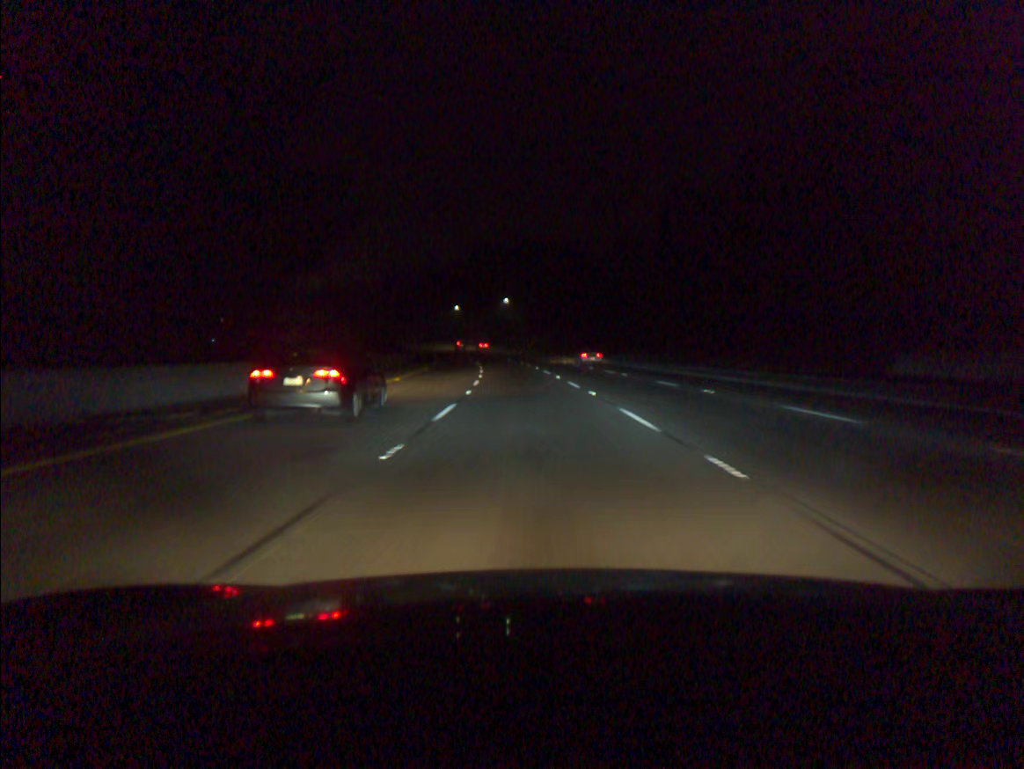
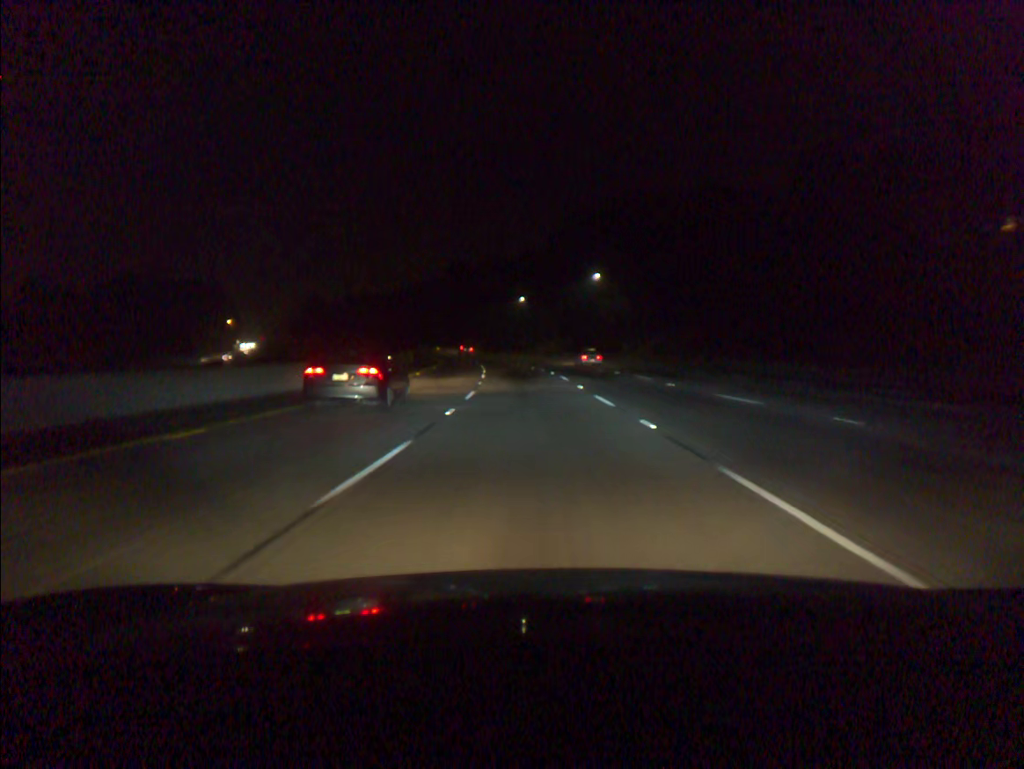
(-3.5, +66.4) m; -6°
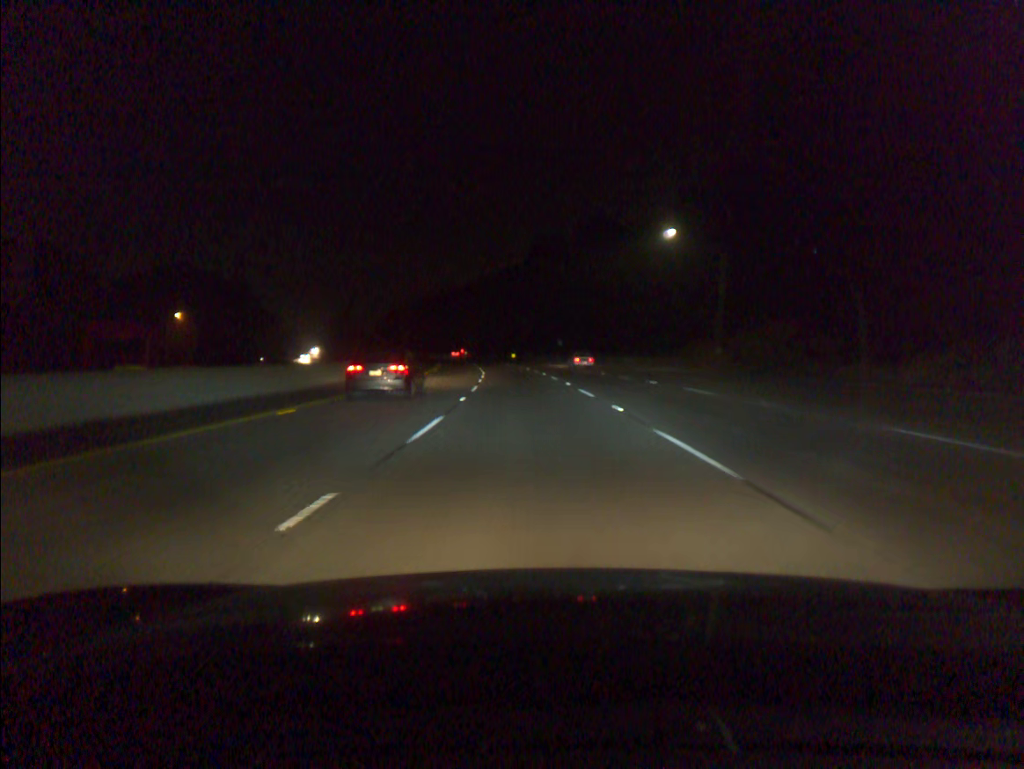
(-5.3, +82.9) m; -8°
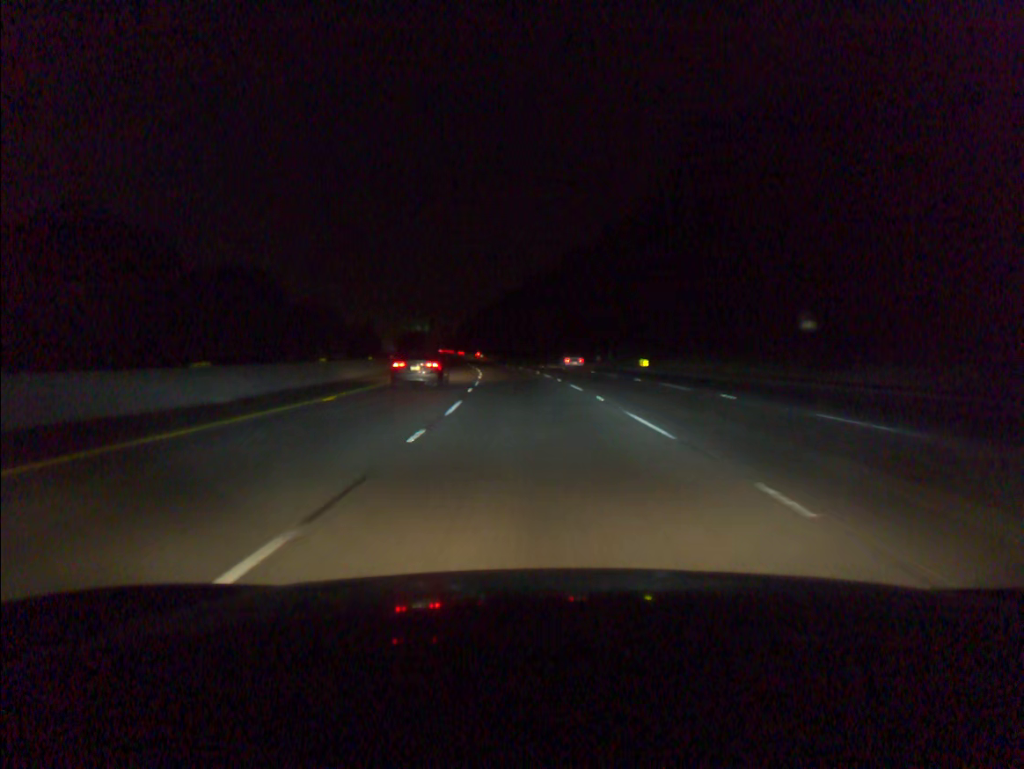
(-5.5, +83.4) m; -7°
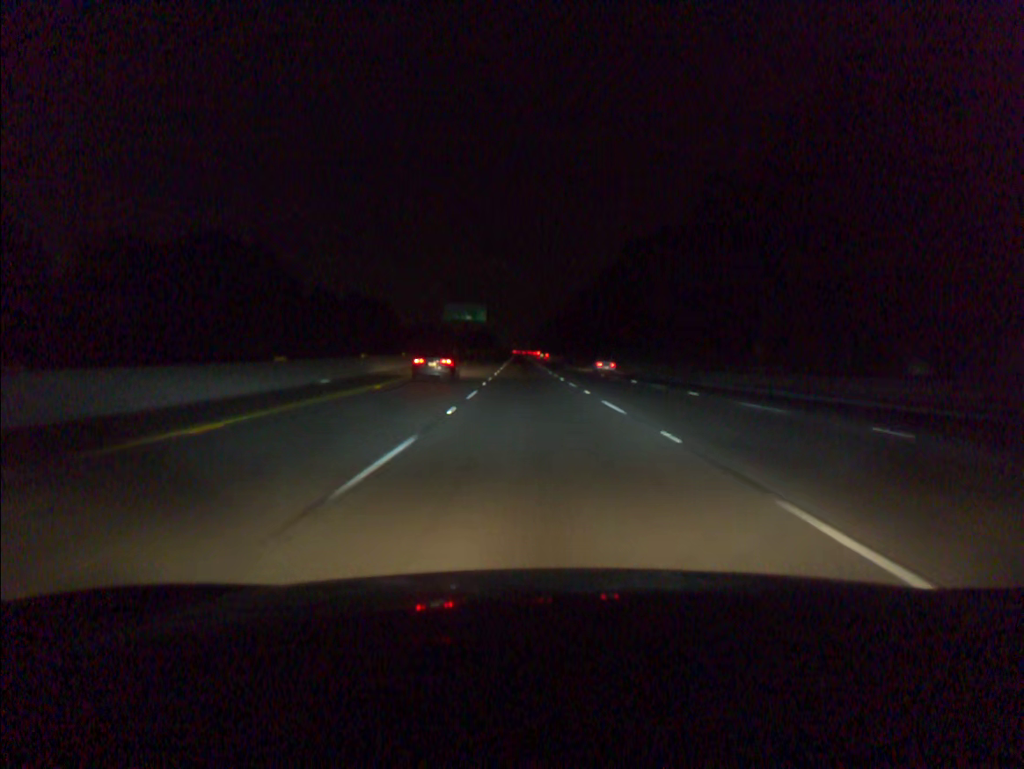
(-3.8, +66.9) m; -6°
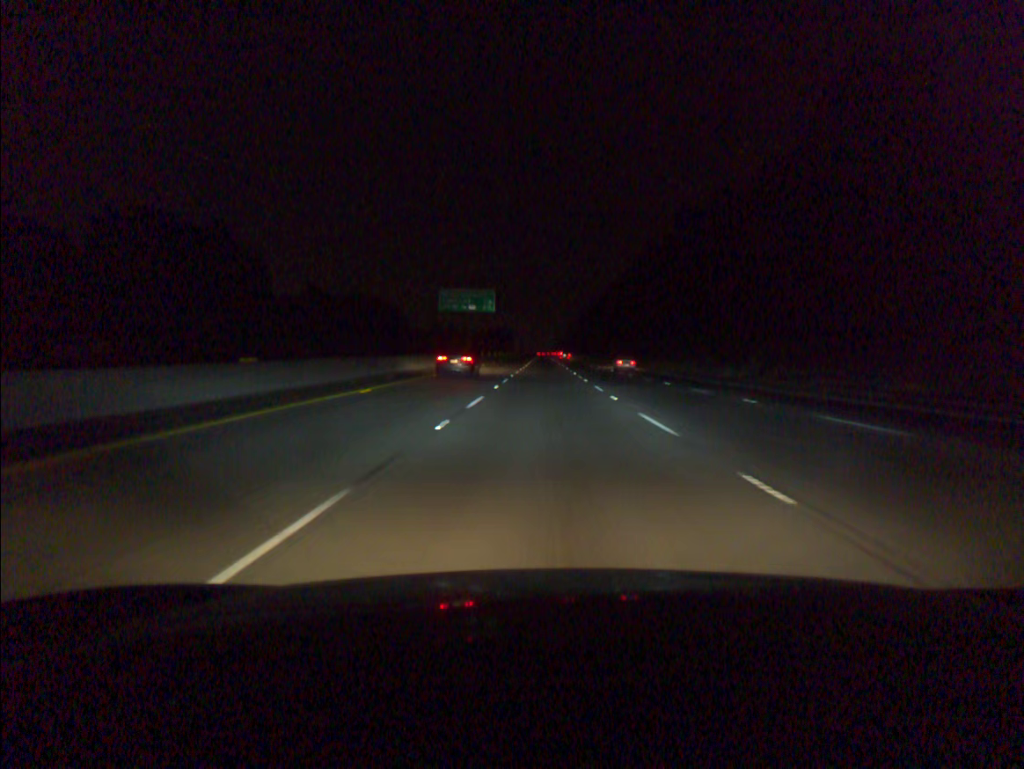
(-0.6, +33.6) m; -2°
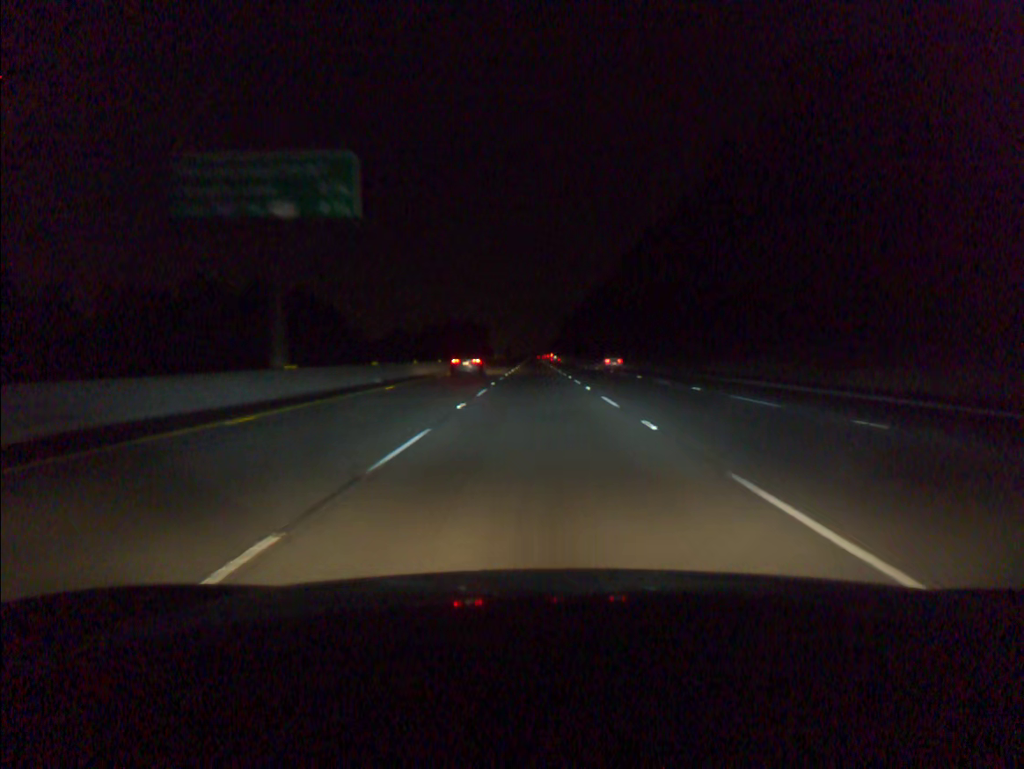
(+0.3, +67.2) m; +1°
